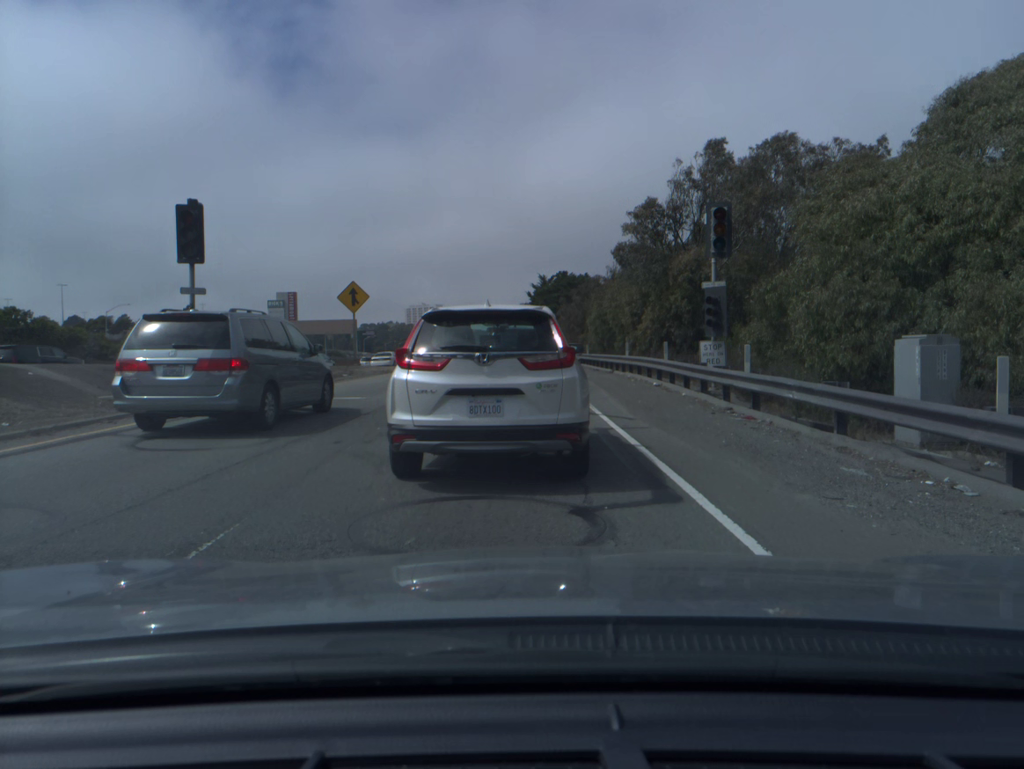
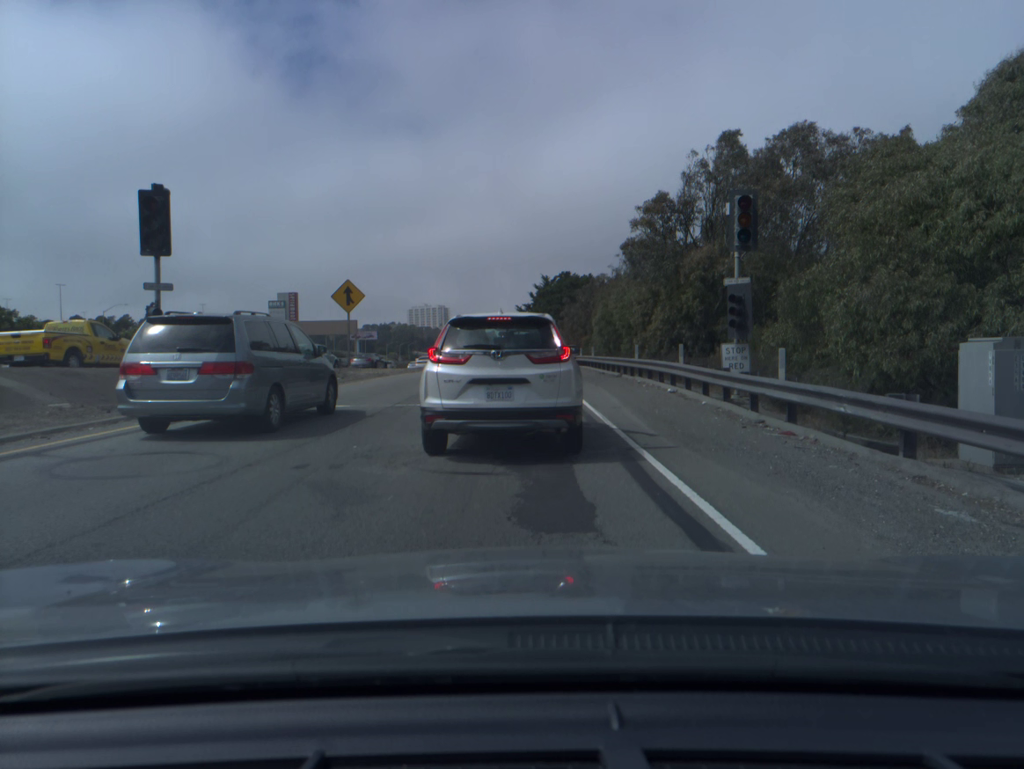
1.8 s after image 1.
(0.0, +1.8) m; 0°
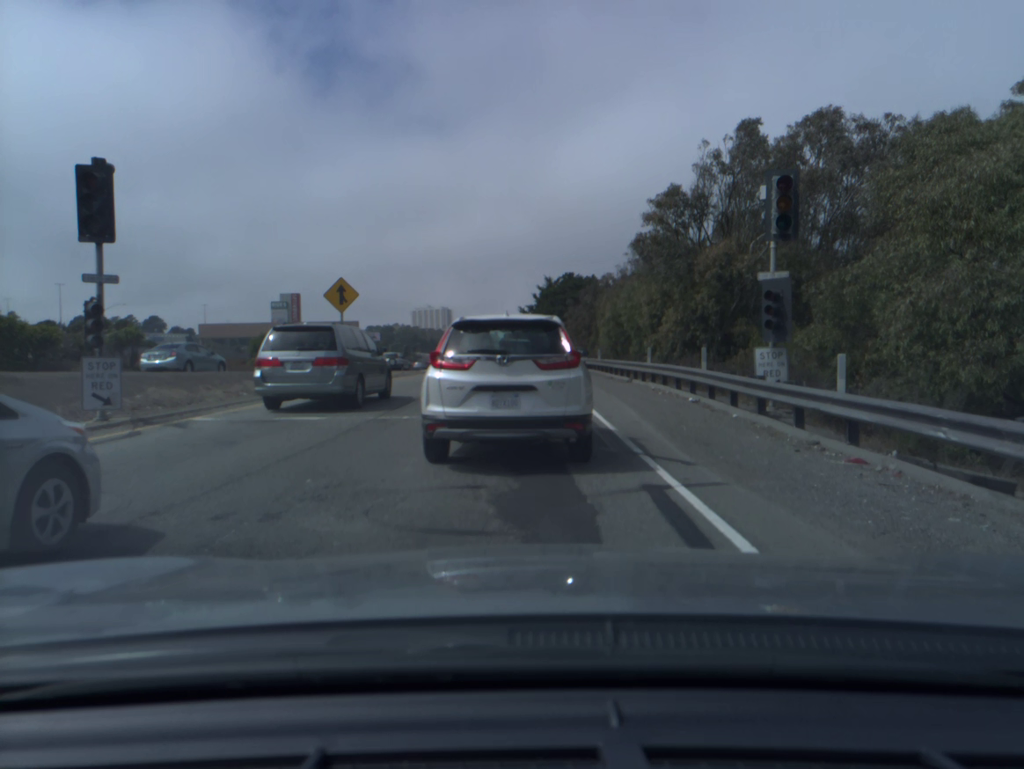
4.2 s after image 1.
(0.0, +2.3) m; 0°
